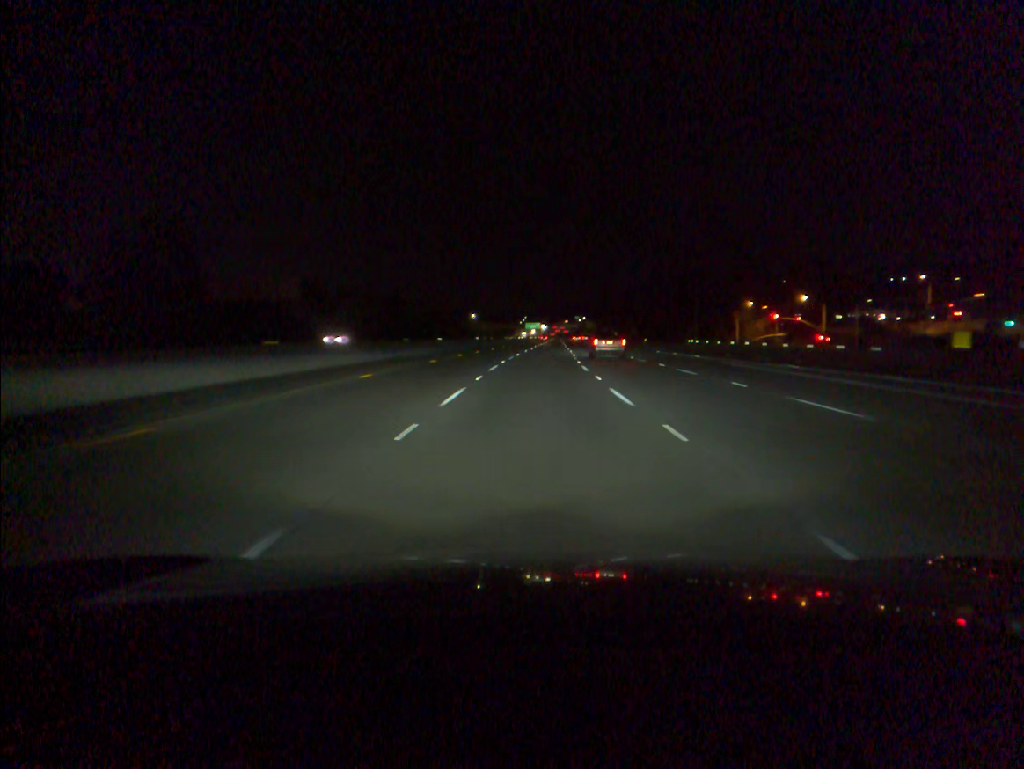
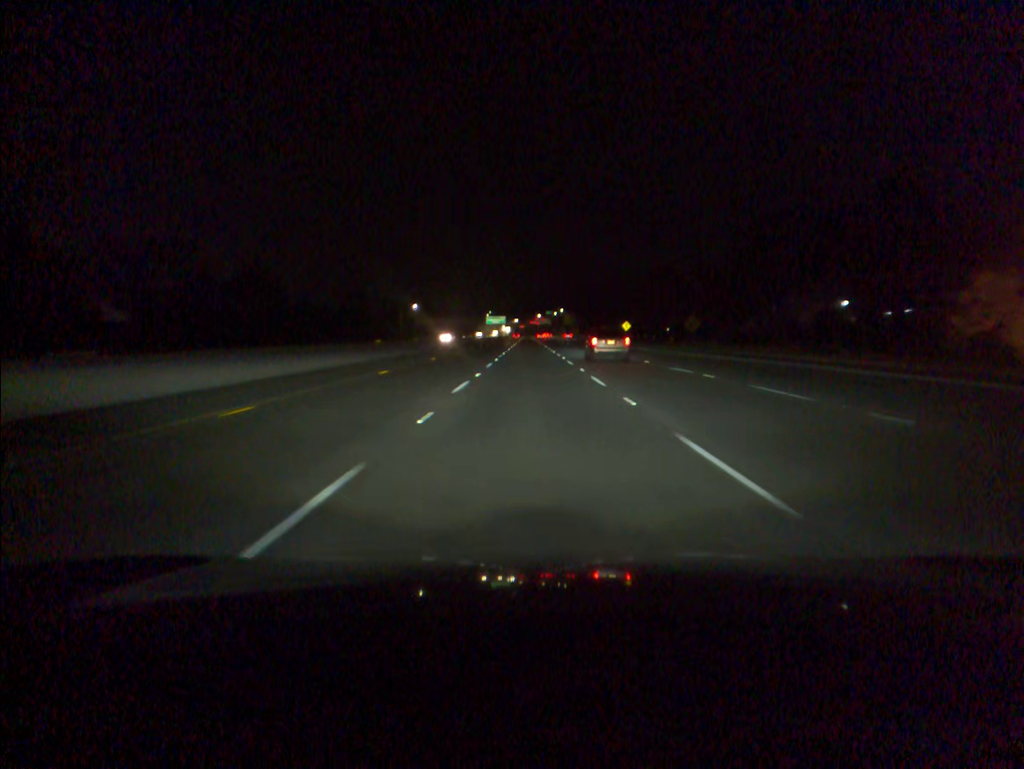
(+2.6, +98.2) m; +2°
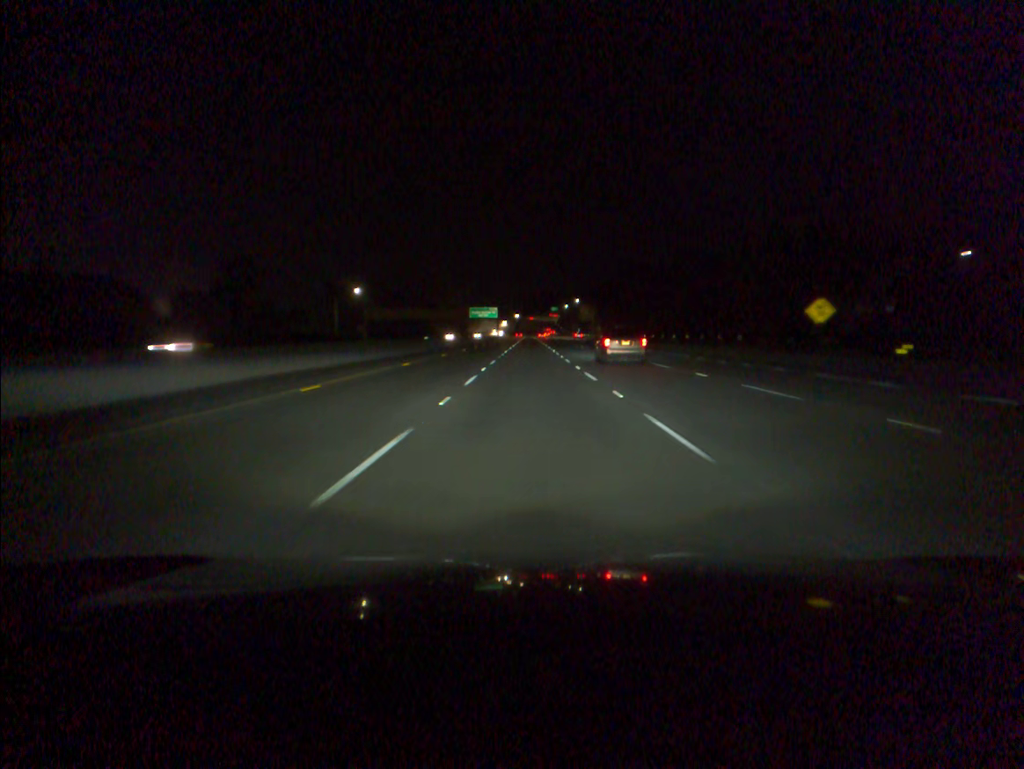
(-0.2, +97.2) m; 0°
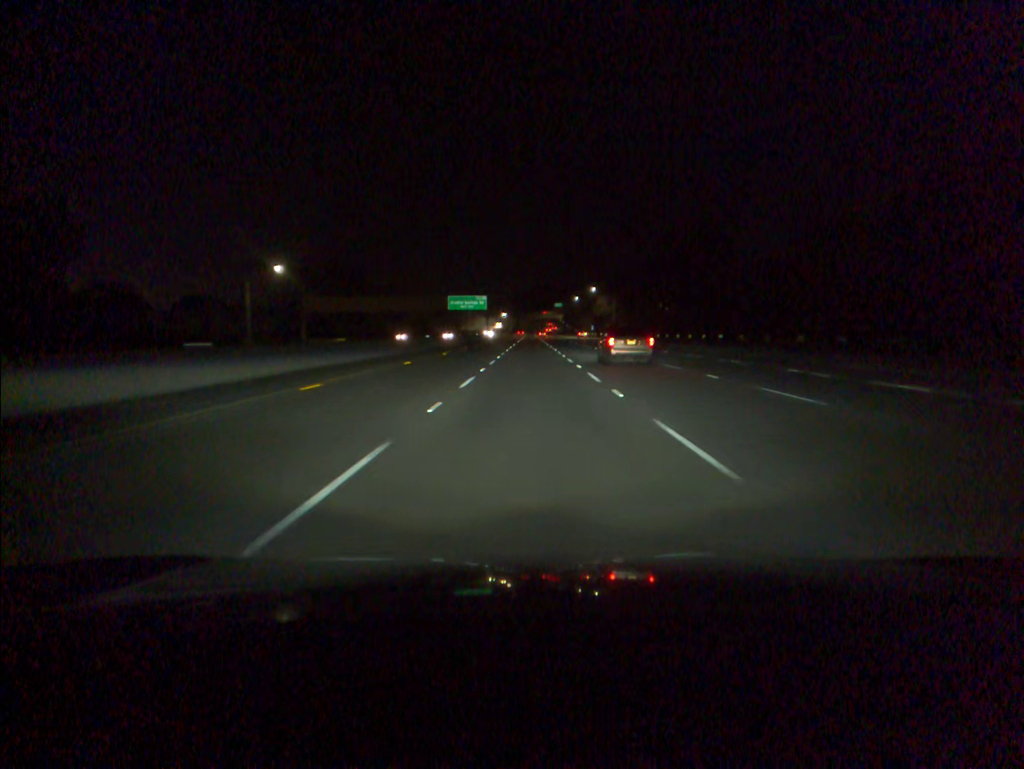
(0.0, +58.3) m; 0°
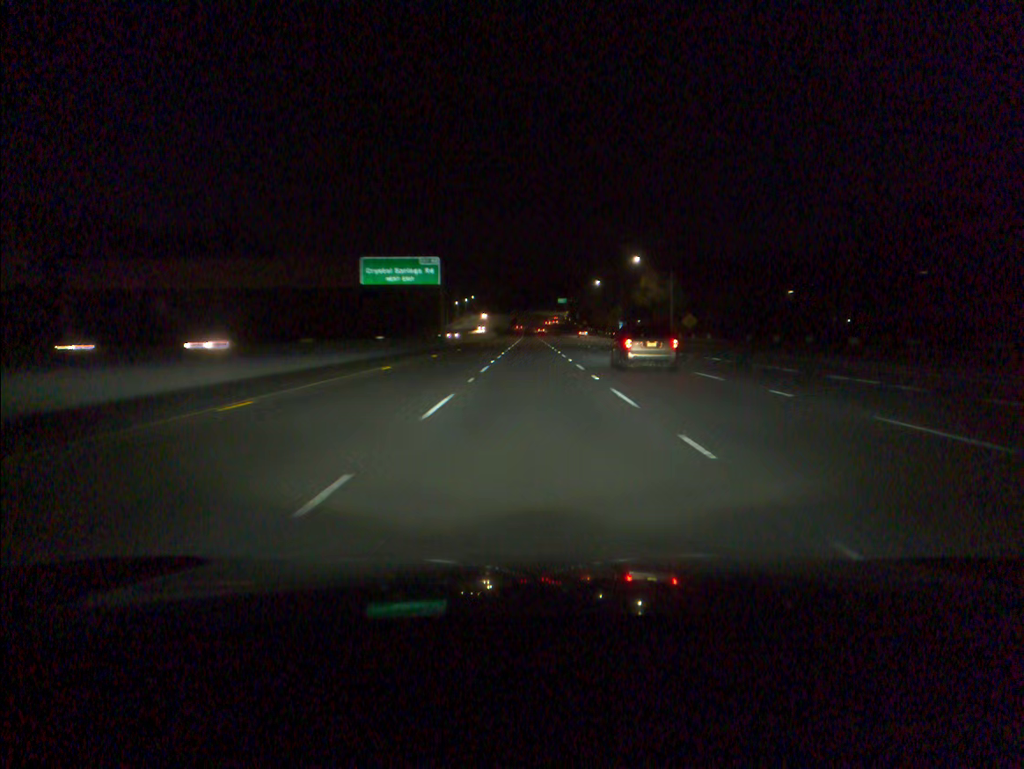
(+0.1, +78.0) m; 0°
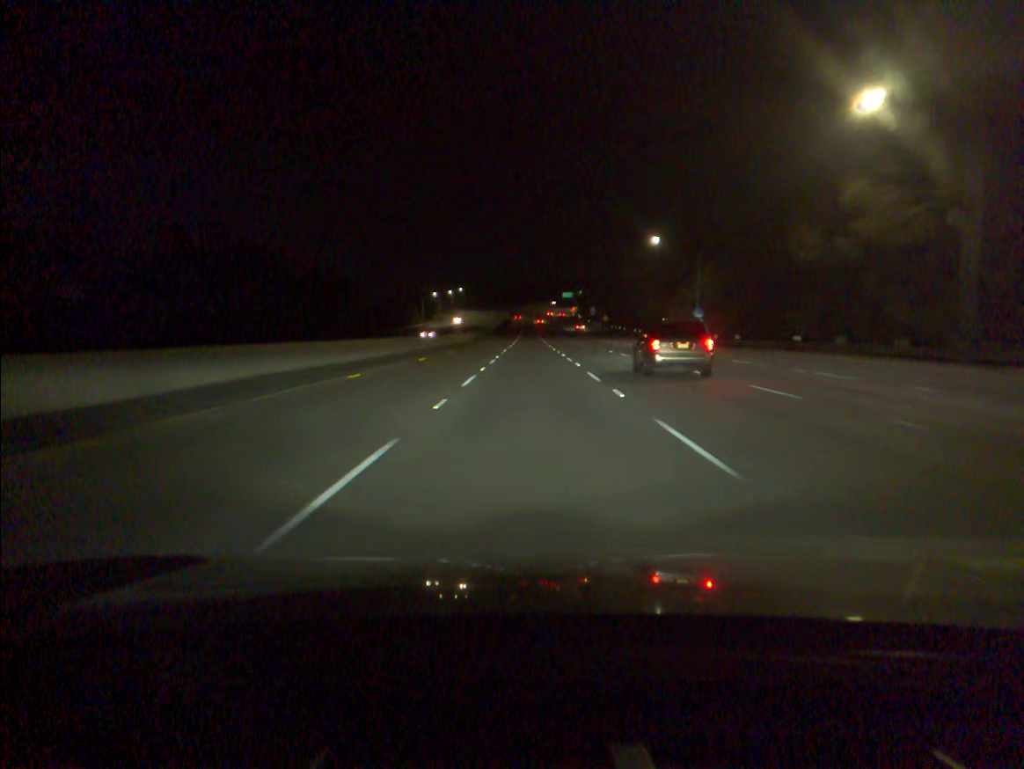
(+0.1, +78.2) m; 0°
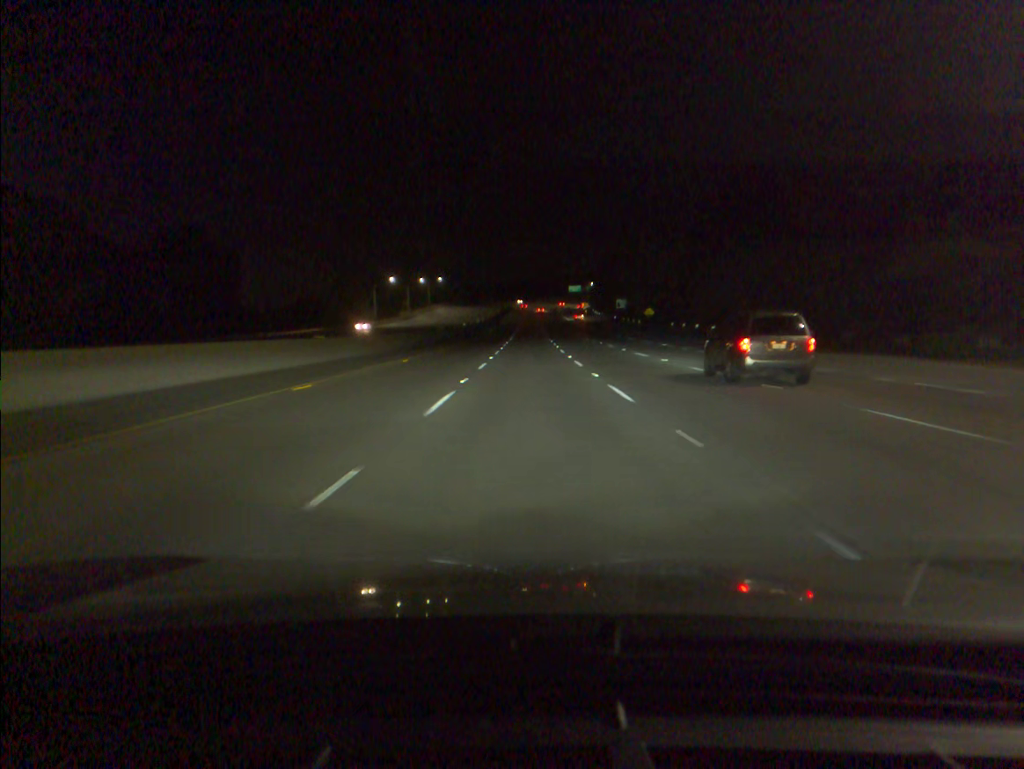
(0.0, +78.4) m; 0°
